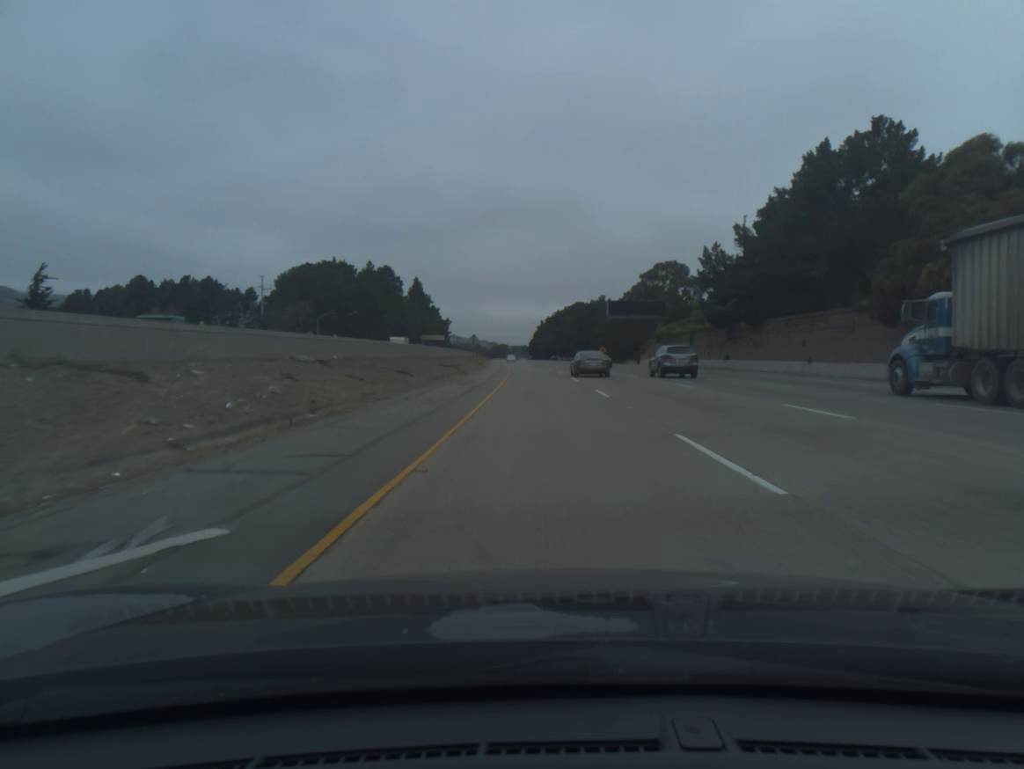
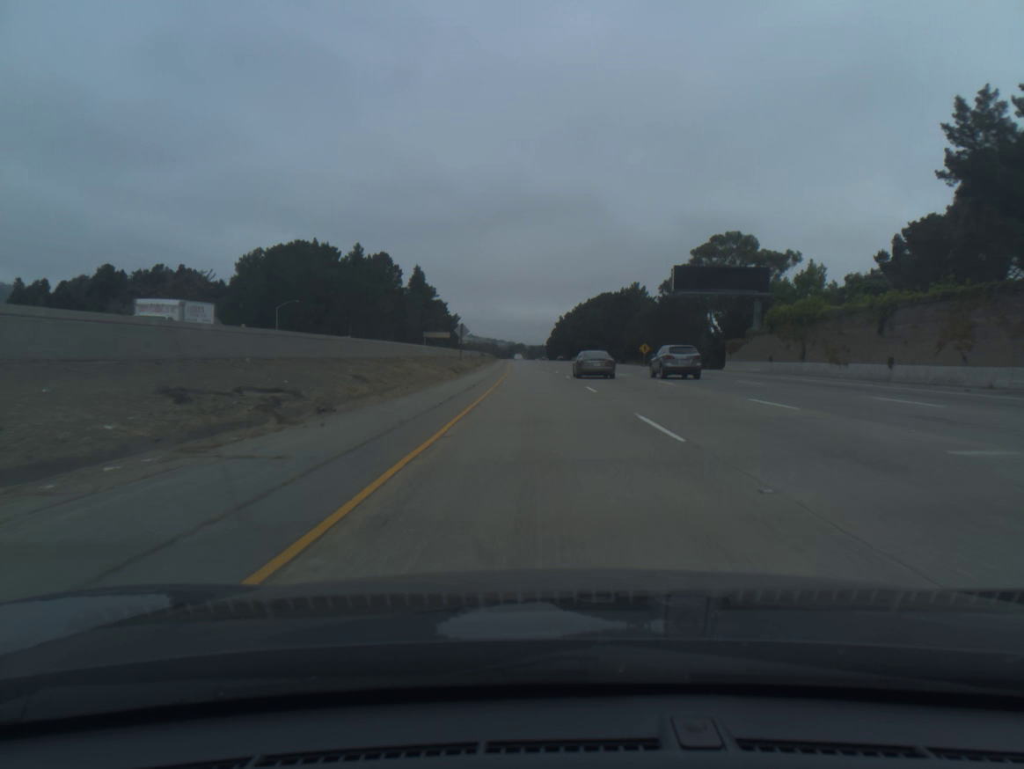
(-0.5, +40.6) m; -1°
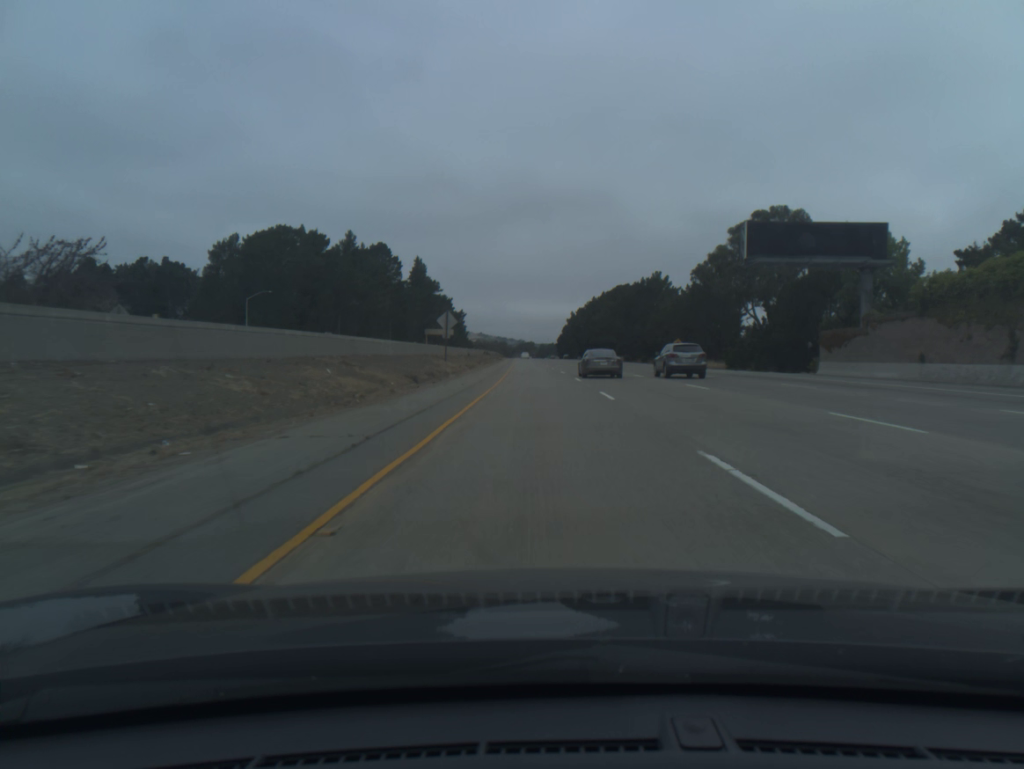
(-0.1, +20.4) m; -1°
